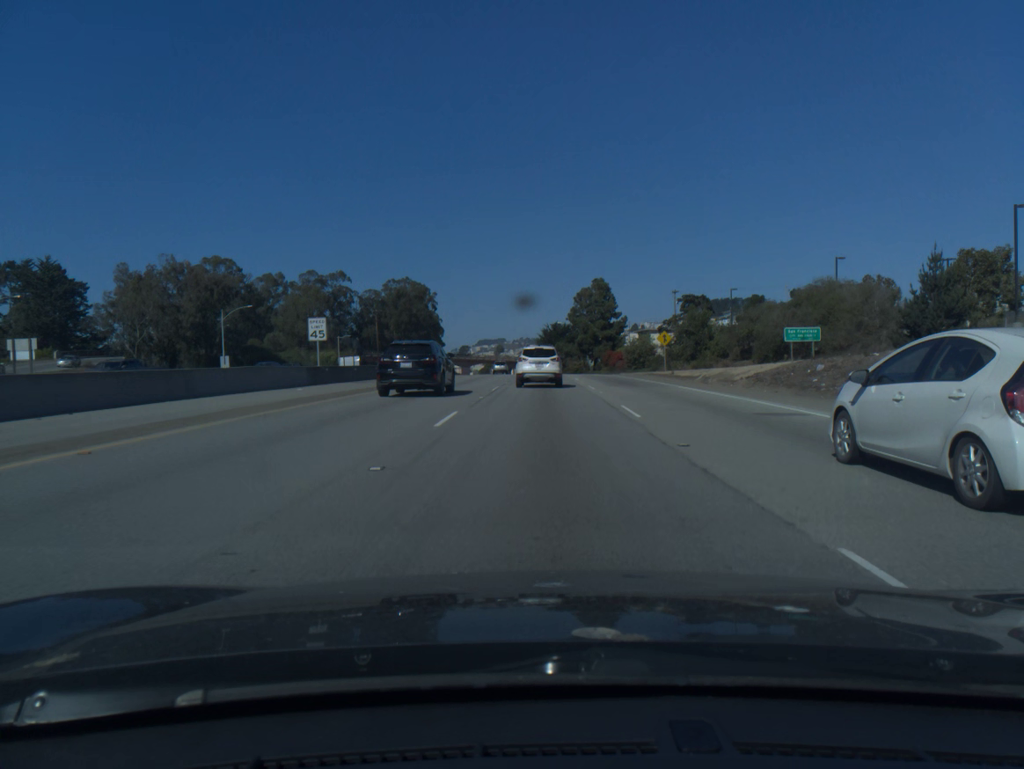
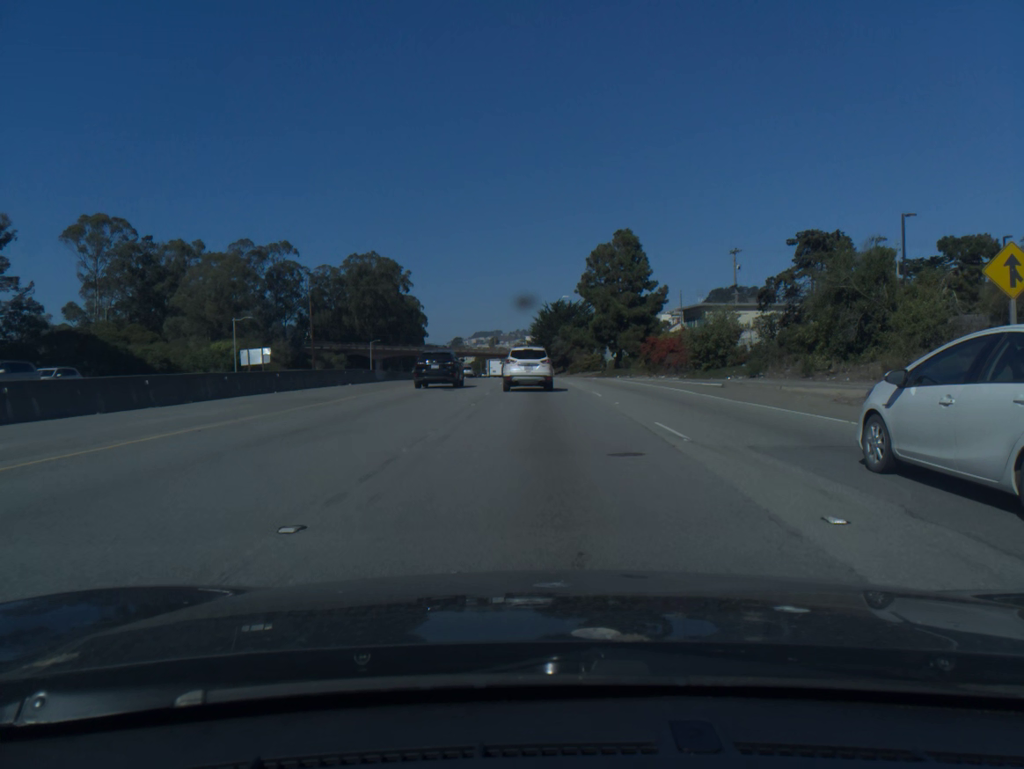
(0.0, +48.2) m; 0°
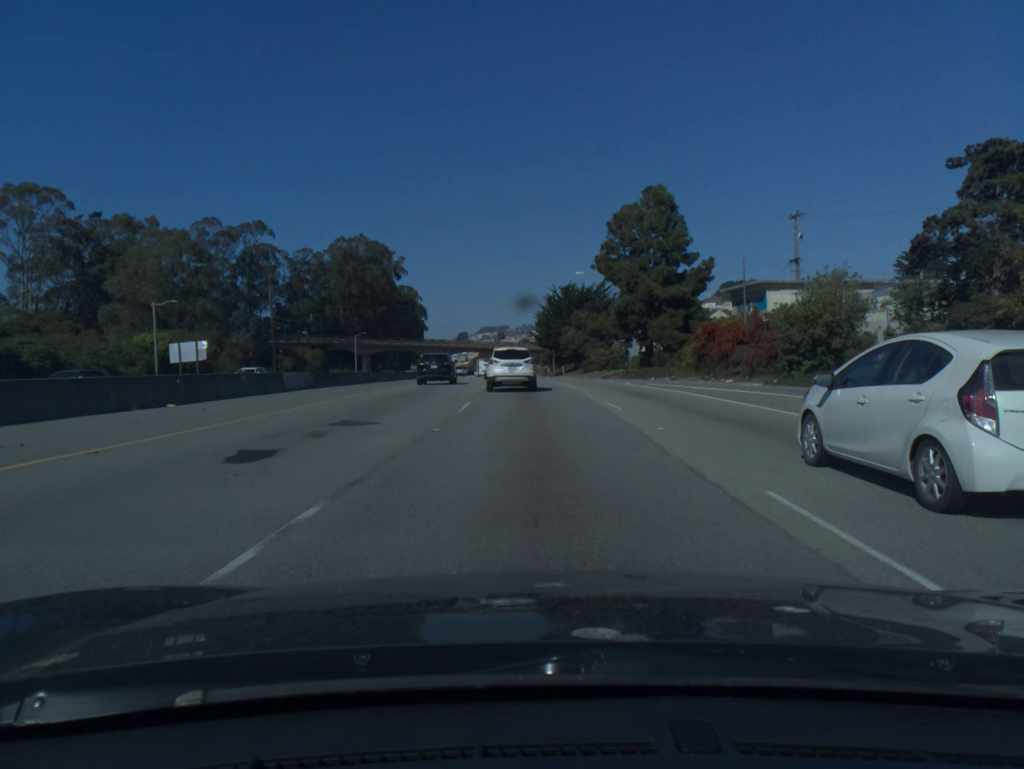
(0.0, +22.0) m; 0°
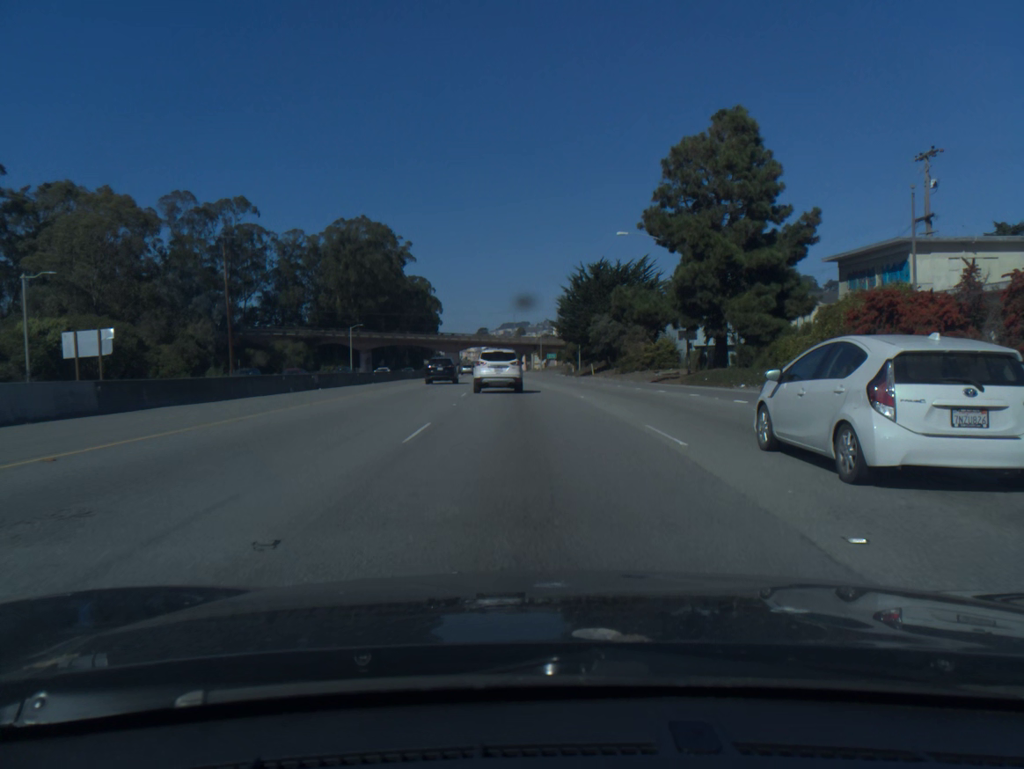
(-0.2, +22.3) m; -2°
